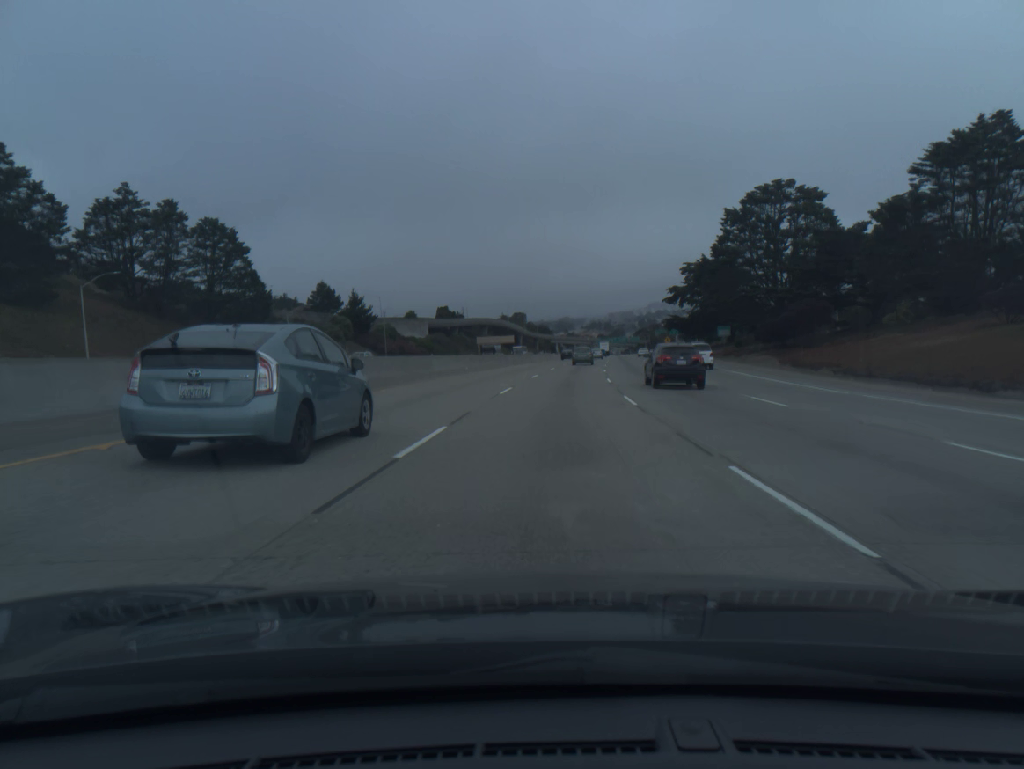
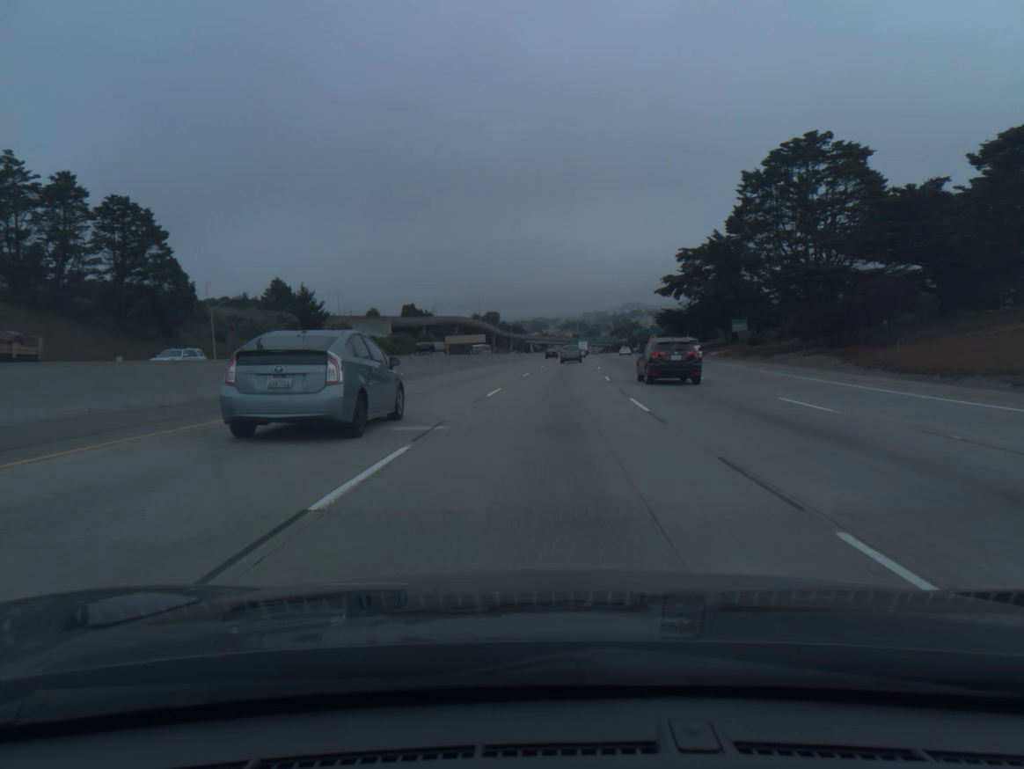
(+0.3, +17.6) m; +2°
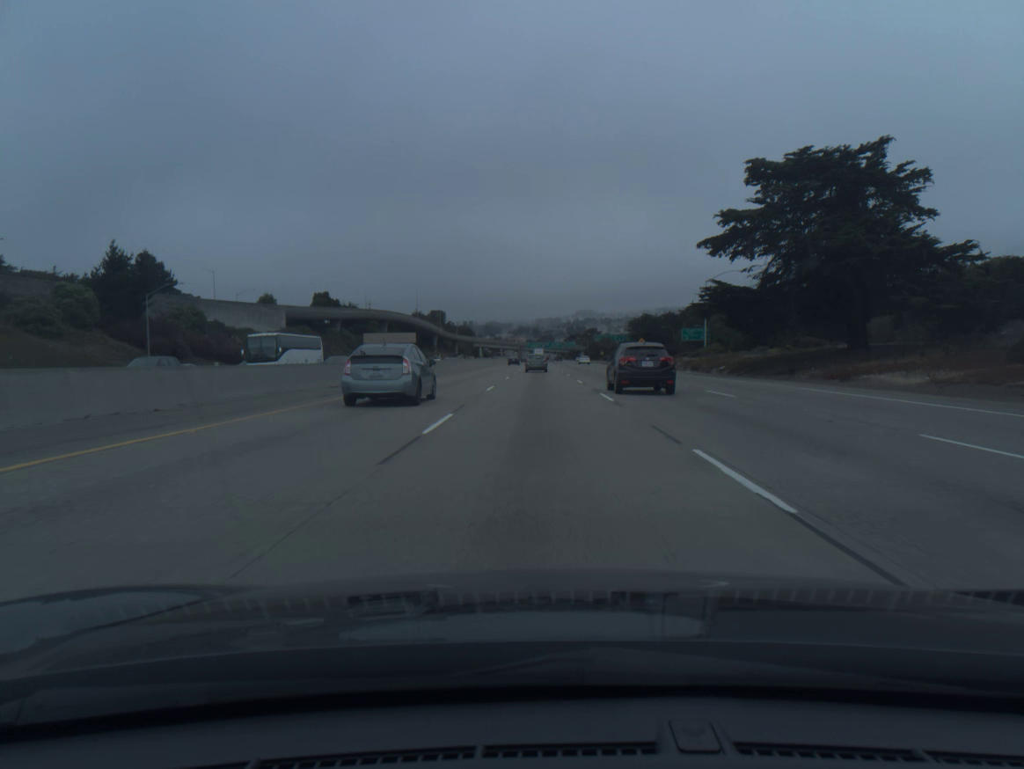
(+1.9, +52.3) m; +3°
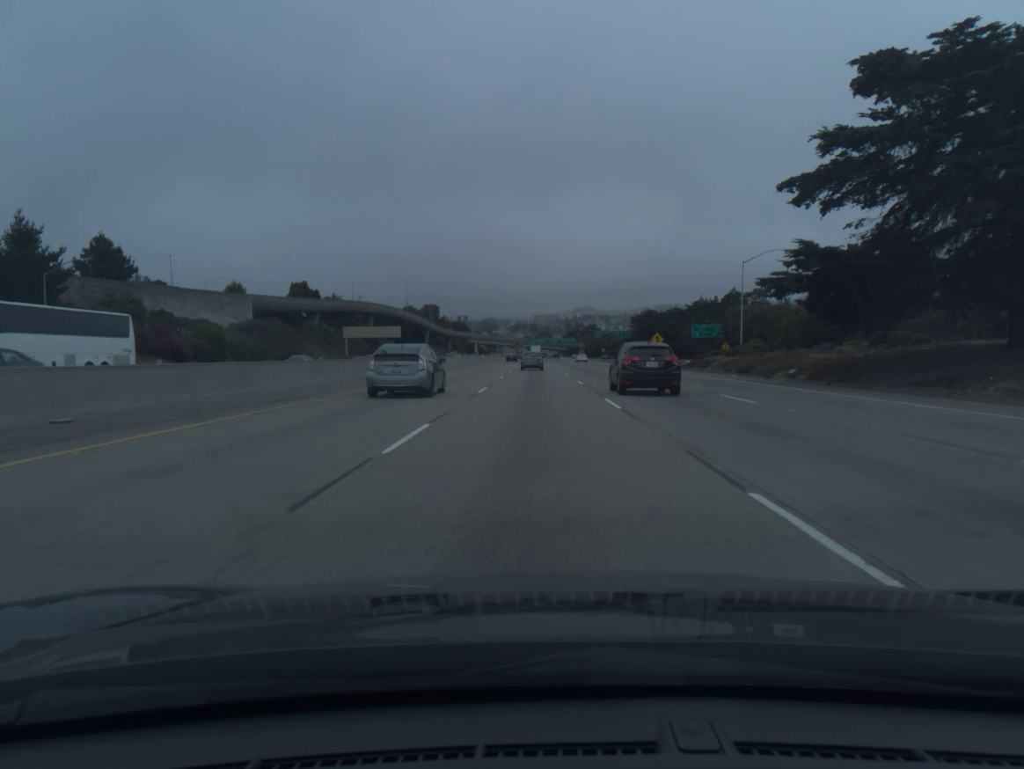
(+0.1, +17.3) m; 0°
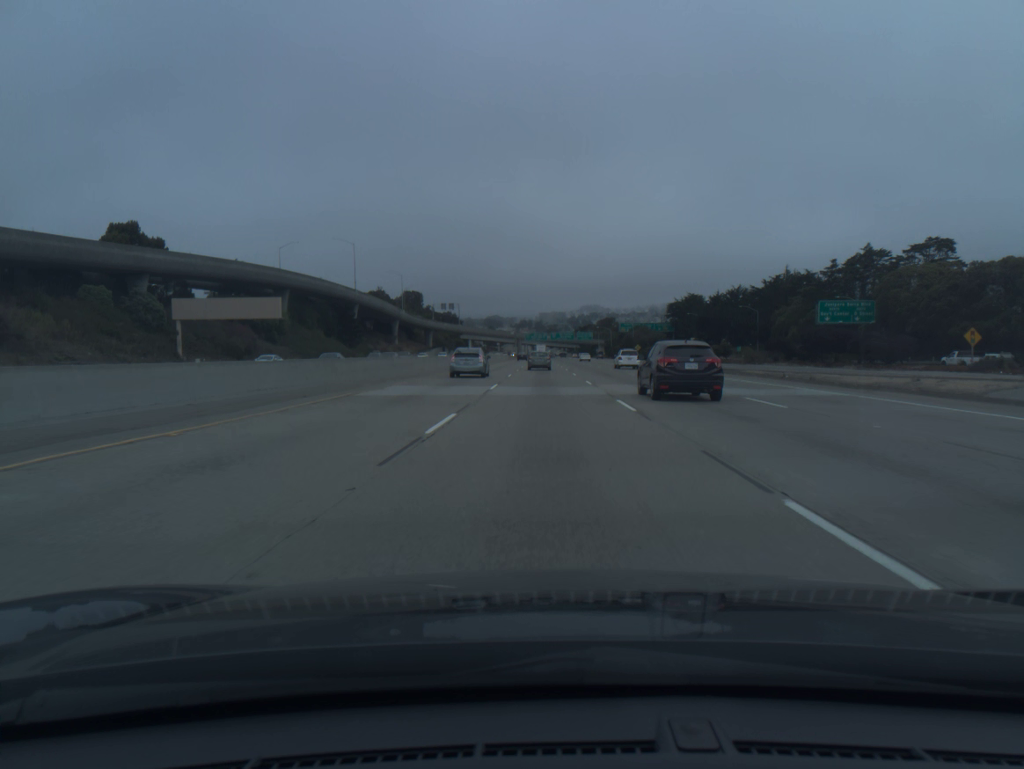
(-0.5, +85.7) m; 0°
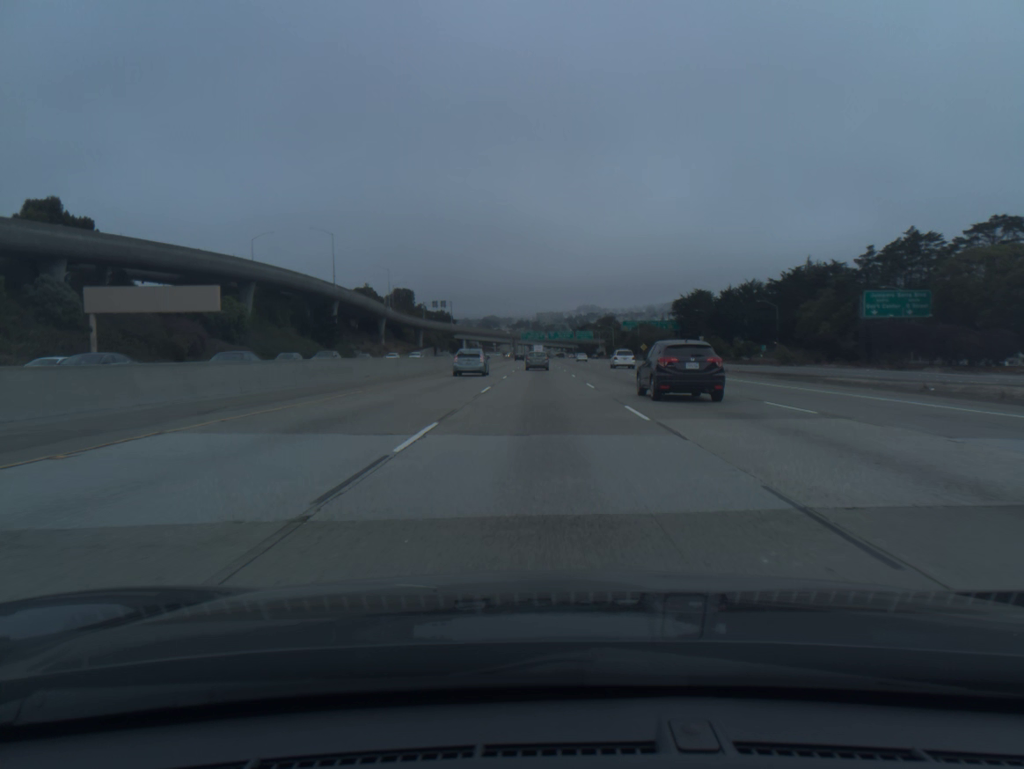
(0.0, +17.0) m; 0°
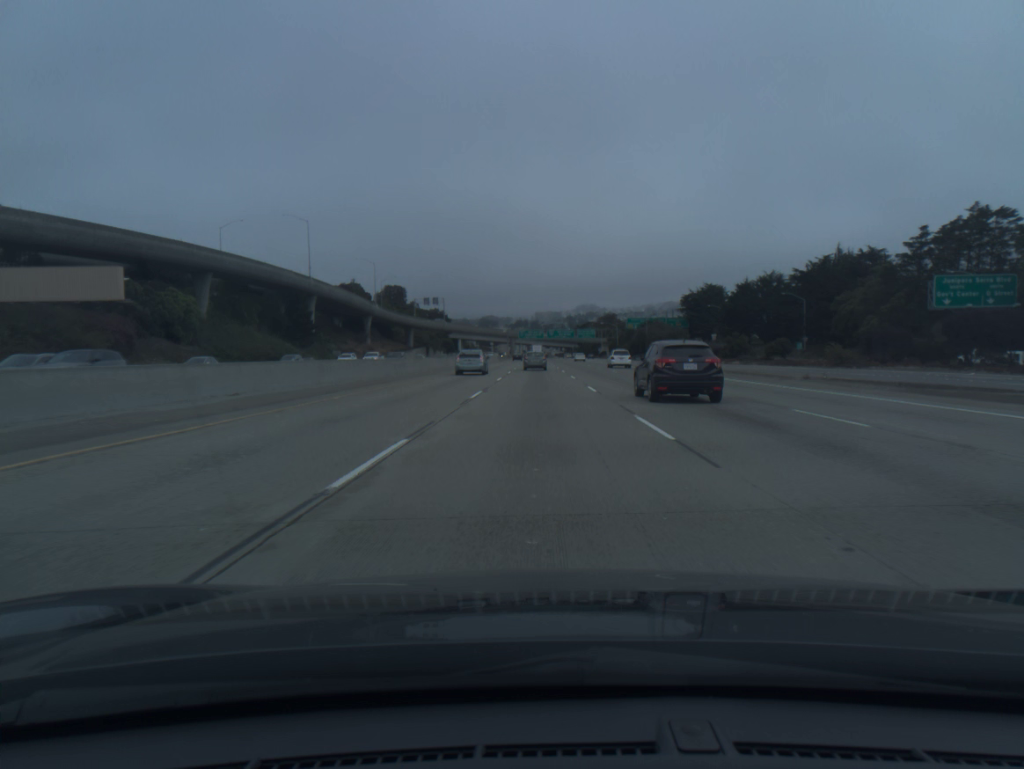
(0.0, +17.1) m; 0°
